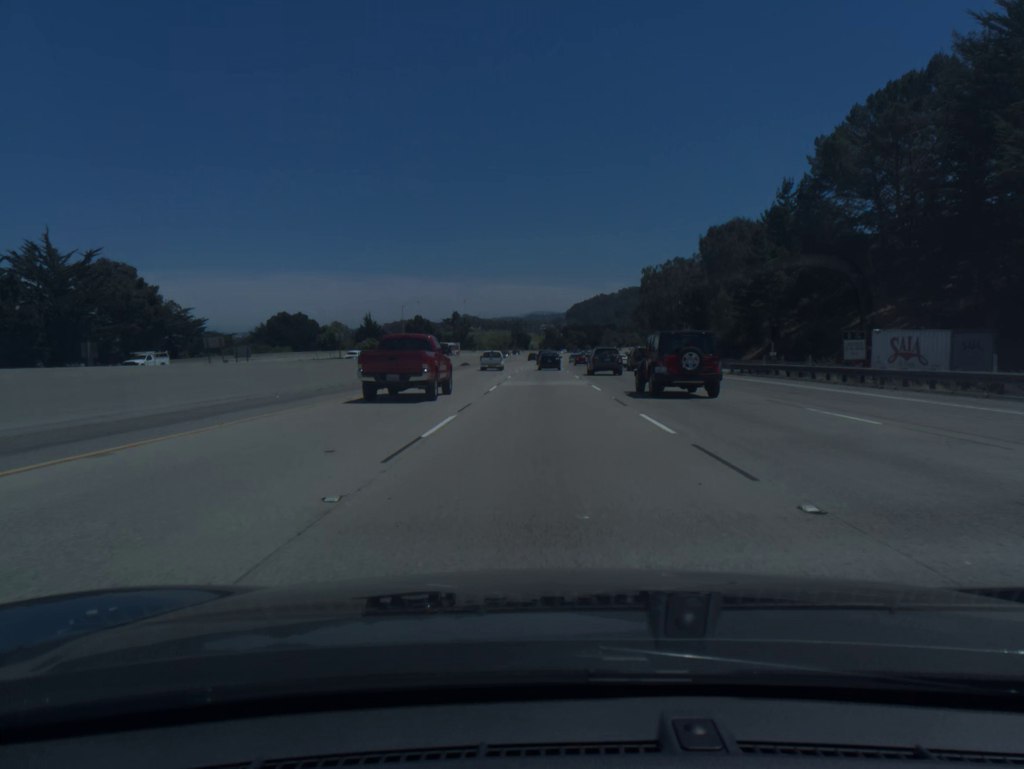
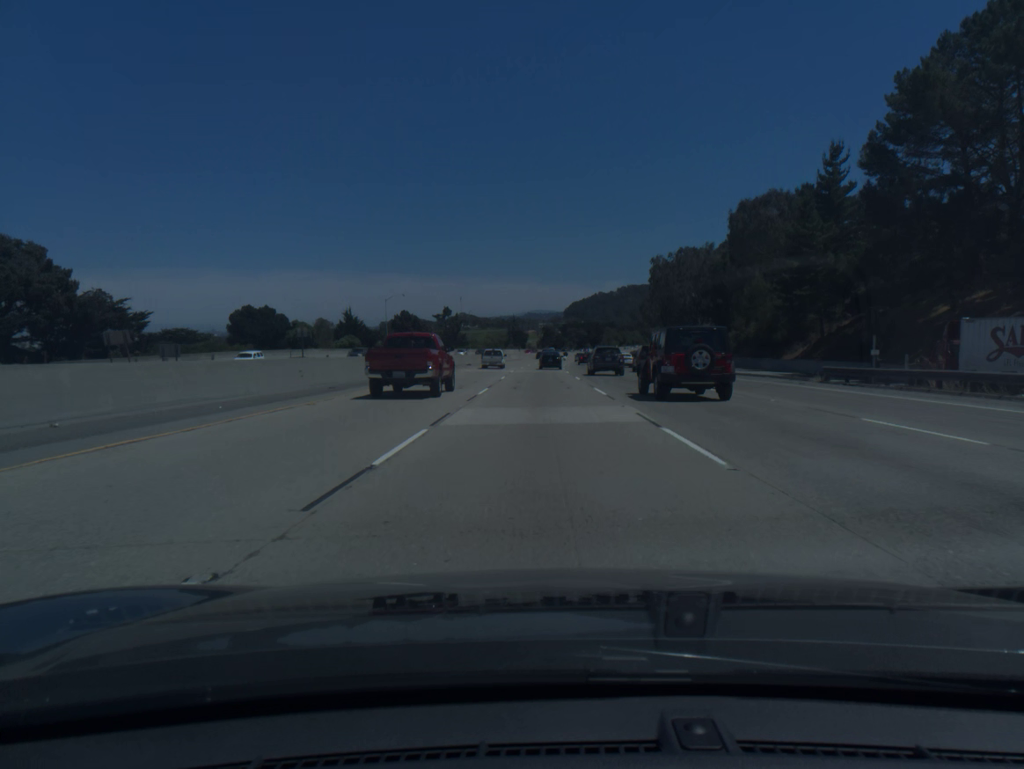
(0.0, +18.0) m; 0°
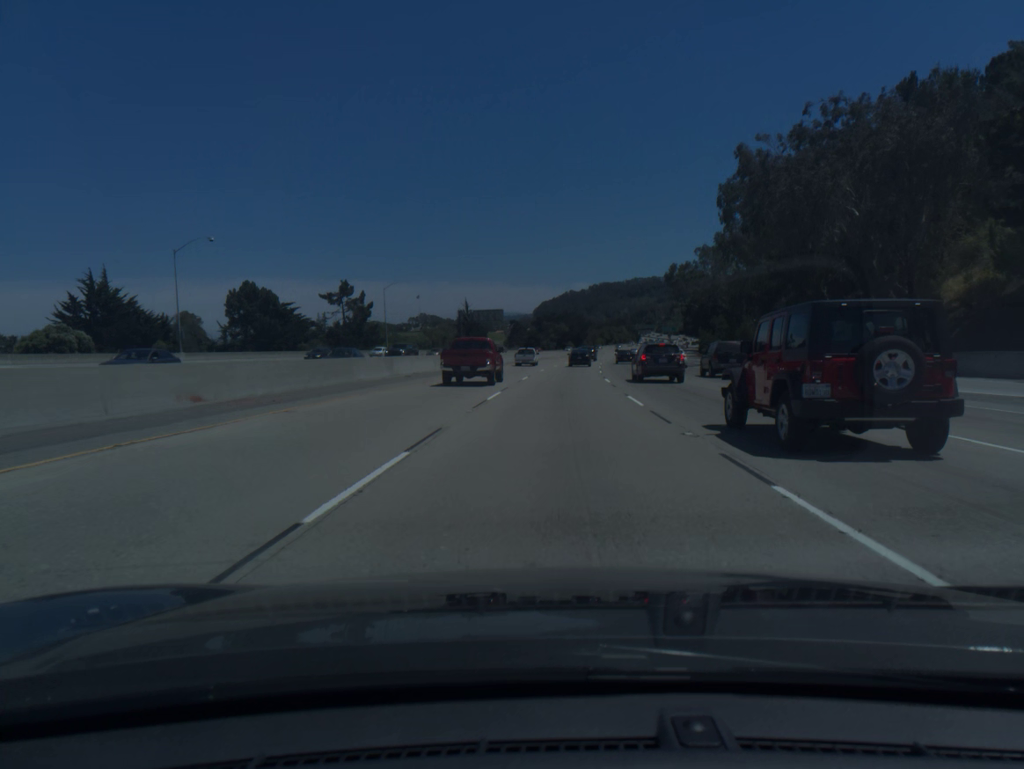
(+0.5, +90.0) m; +2°
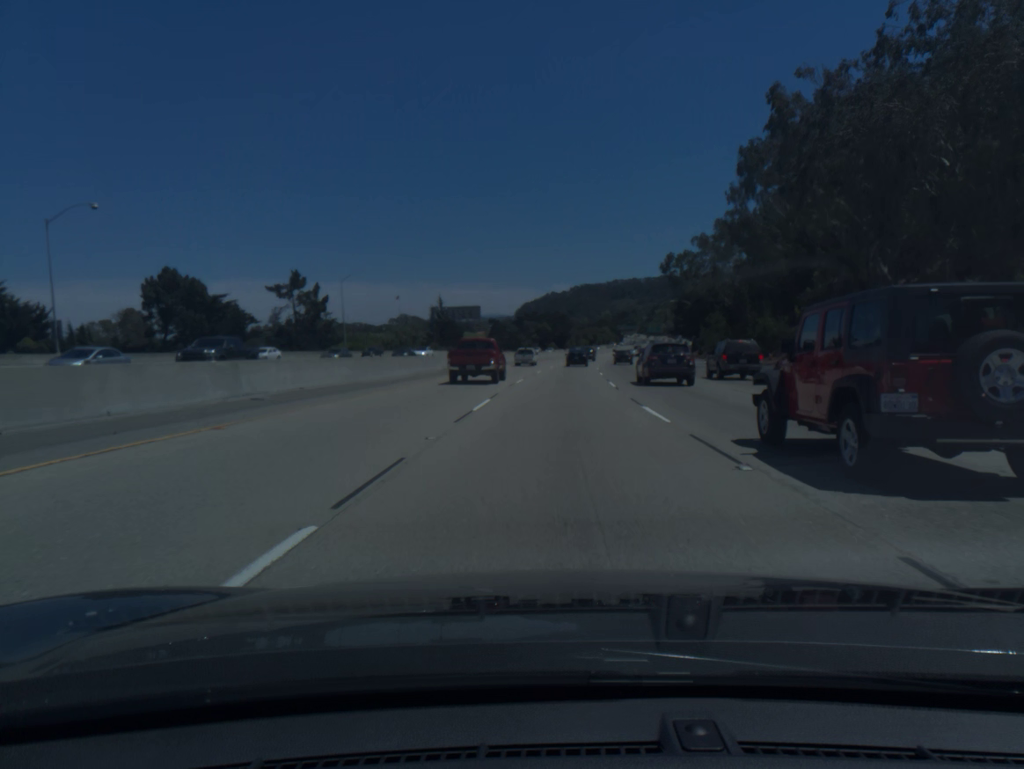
(+0.2, +18.1) m; +1°
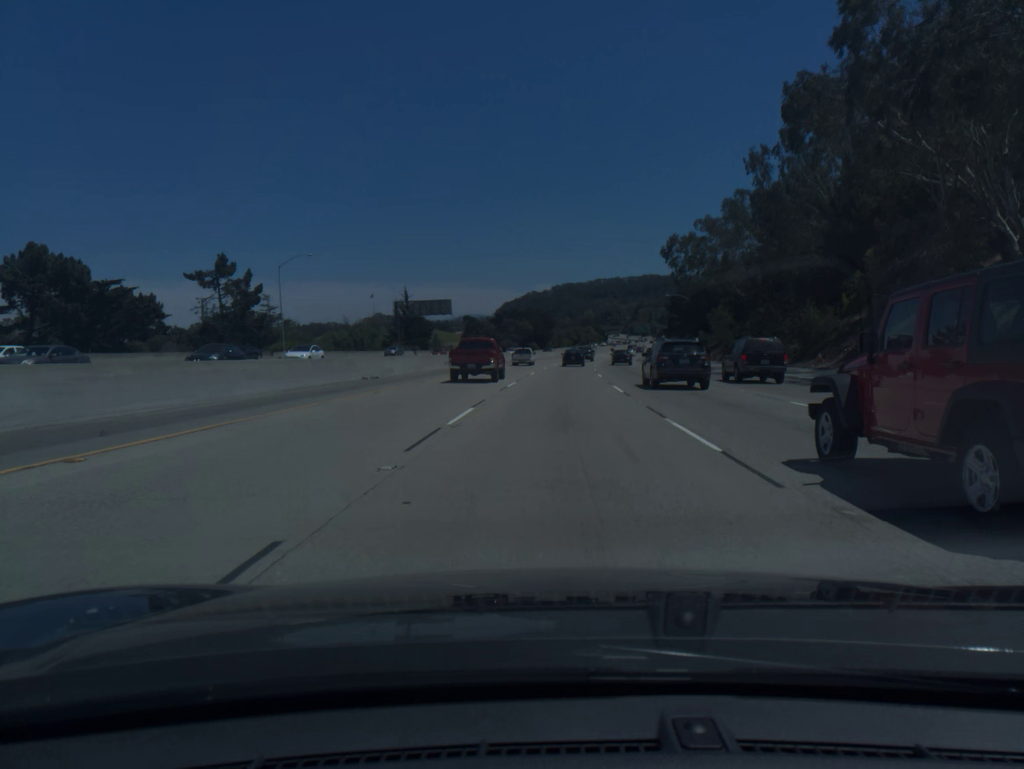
(+0.2, +18.1) m; +1°
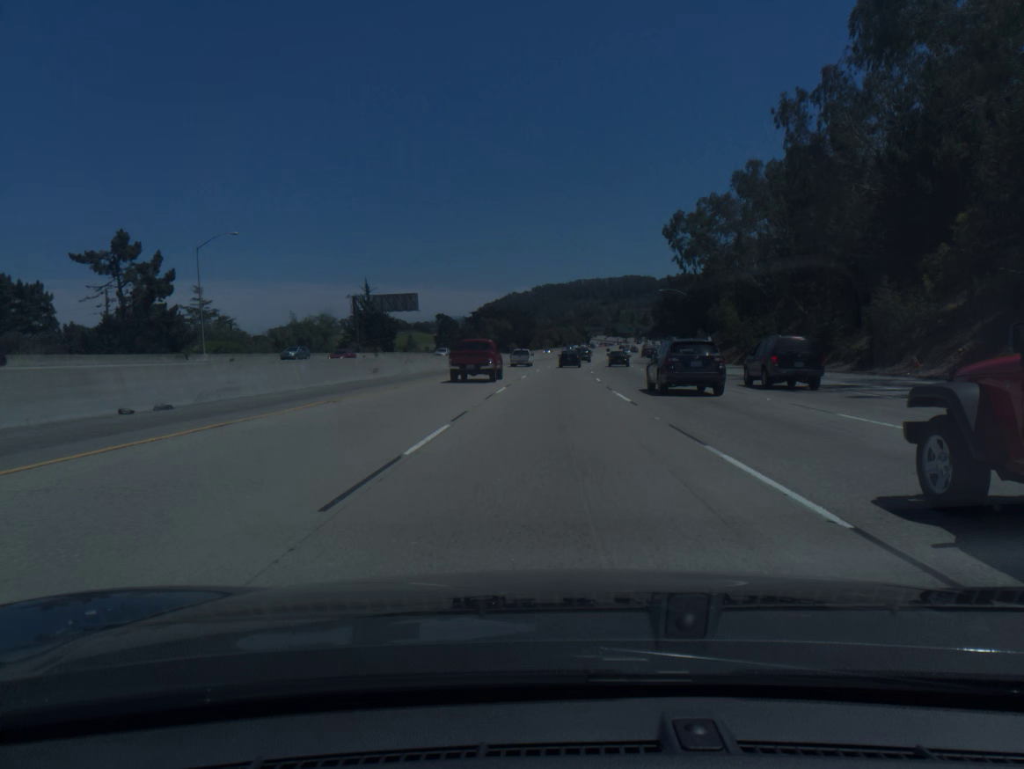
(+0.2, +18.2) m; +1°
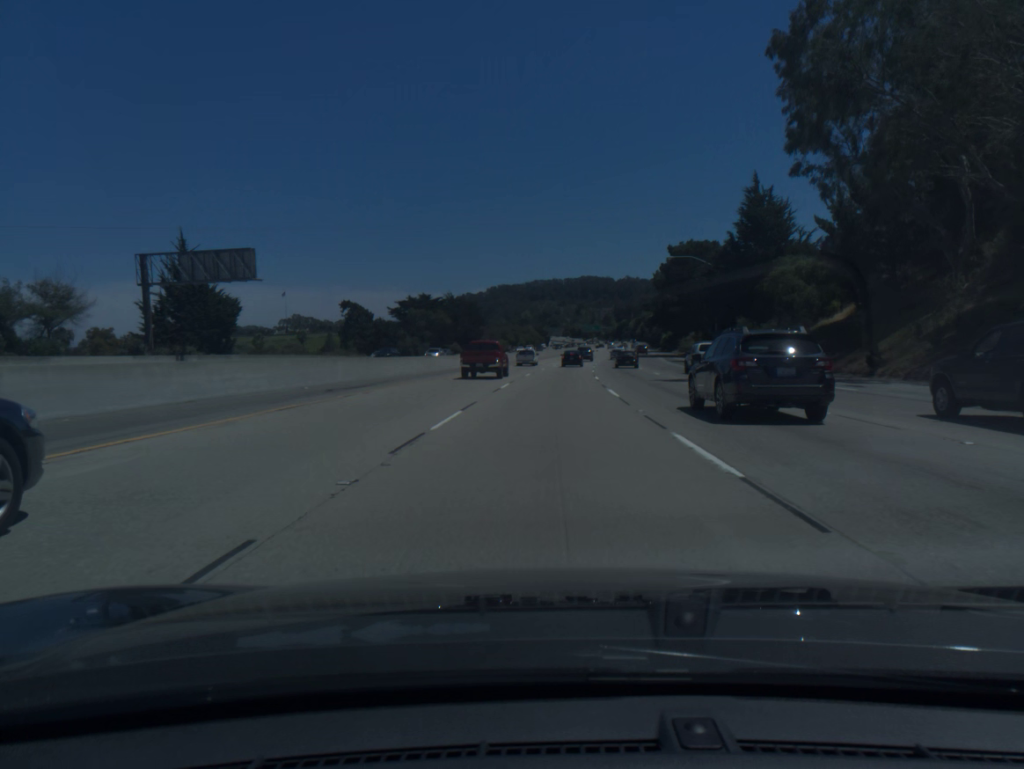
(+1.6, +54.8) m; +3°
